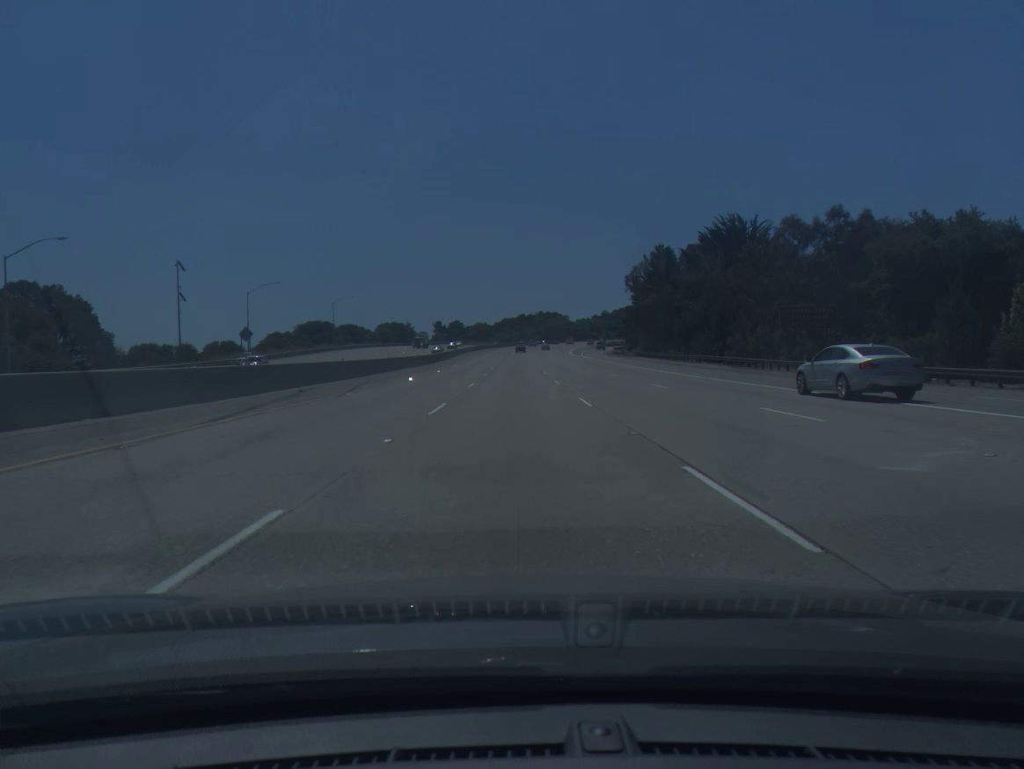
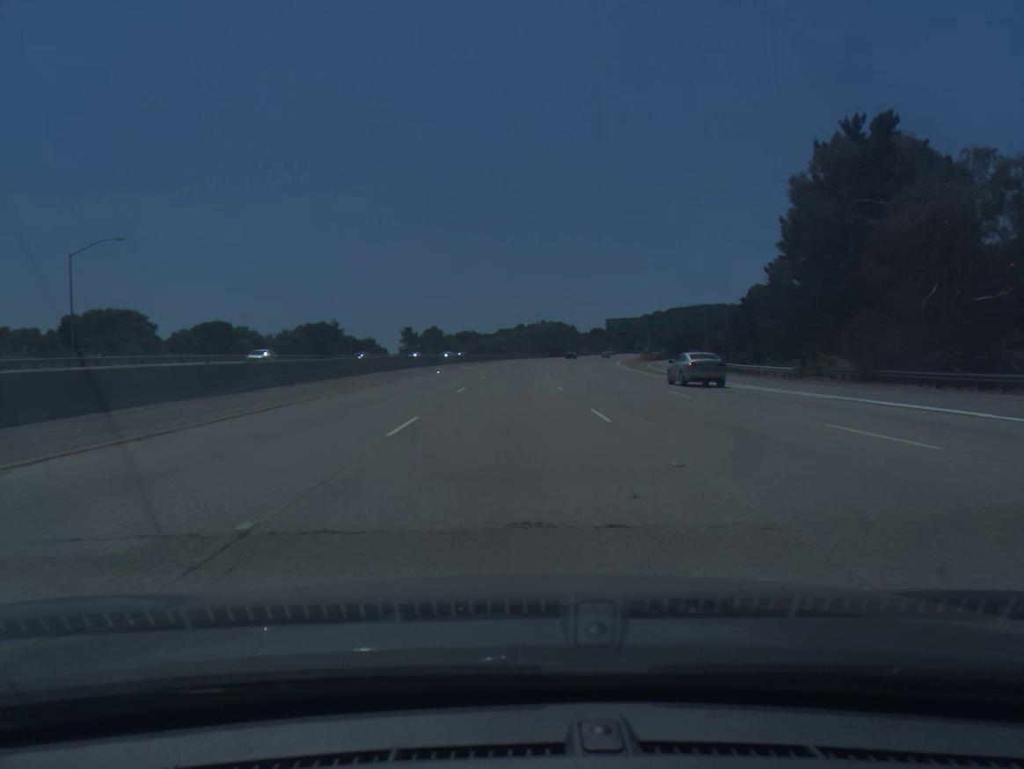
(-0.3, +90.1) m; 0°
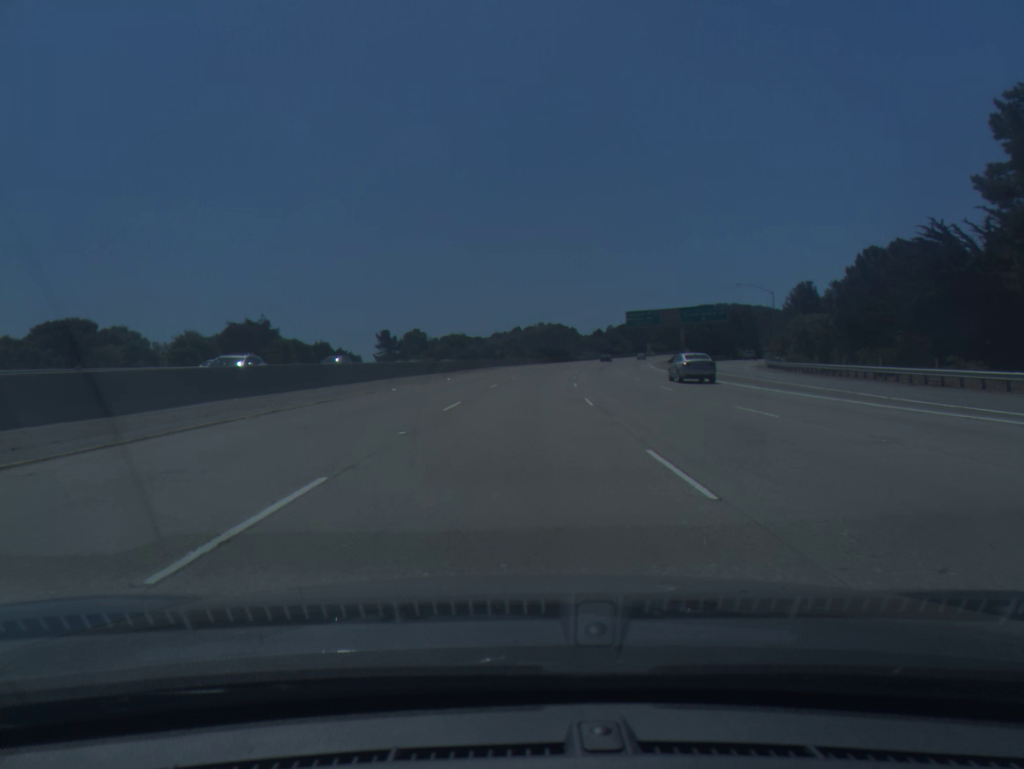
(0.0, +36.0) m; 0°
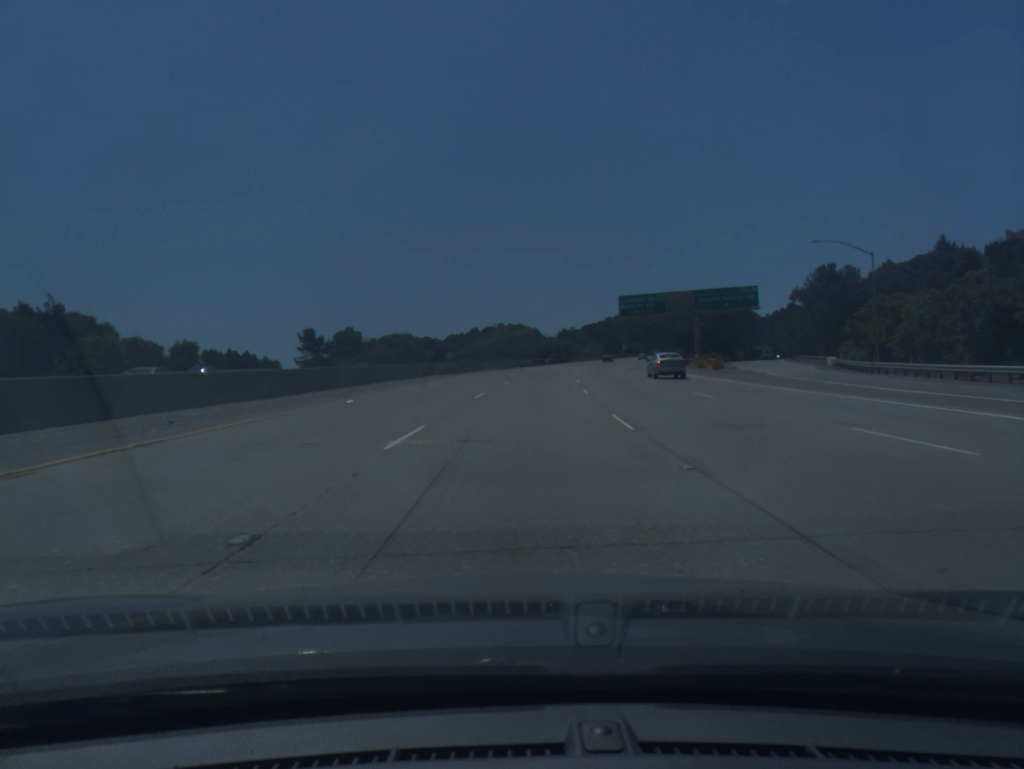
(+0.8, +36.1) m; +3°
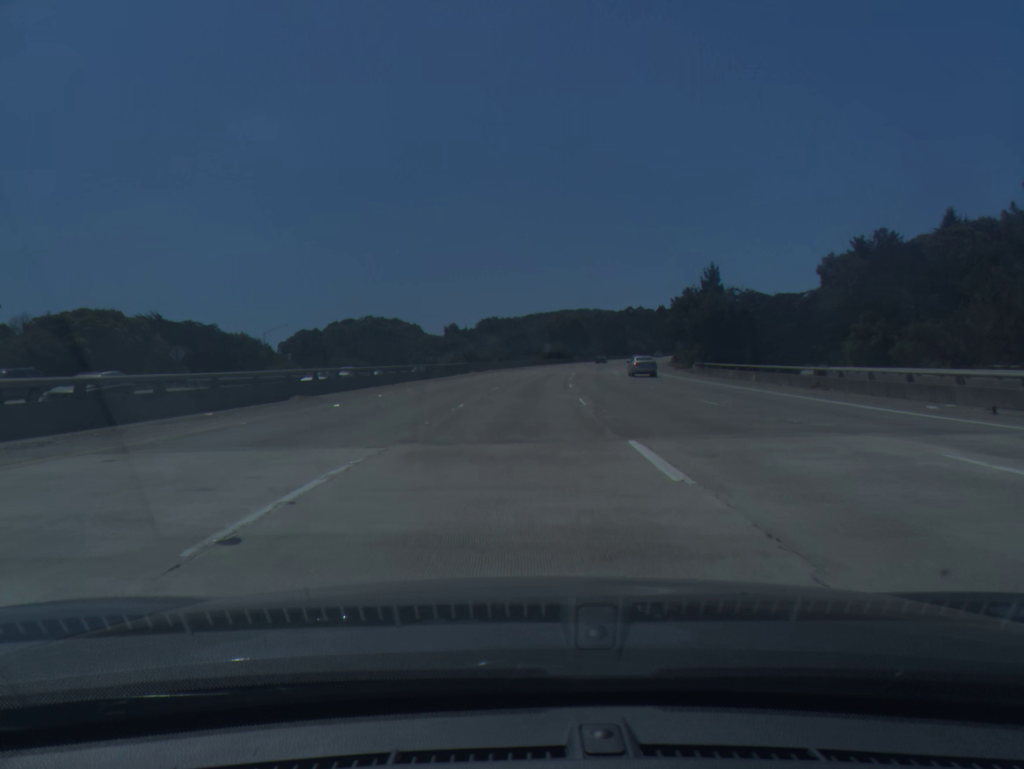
(+6.4, +90.5) m; +8°
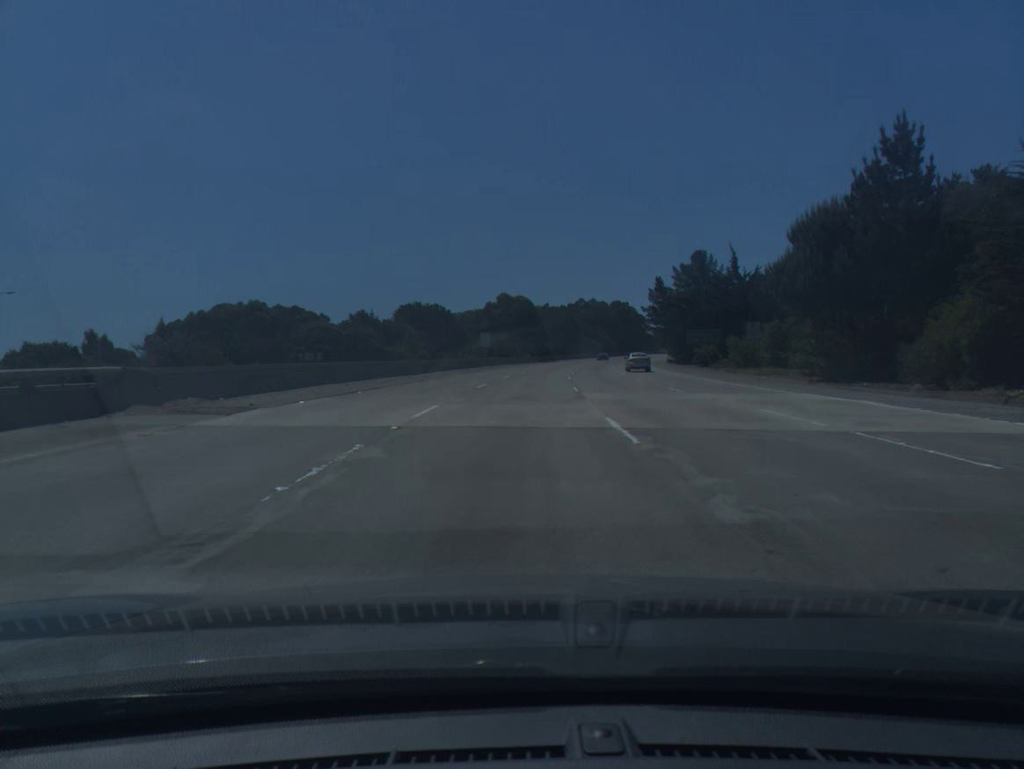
(+2.1, +54.7) m; +4°
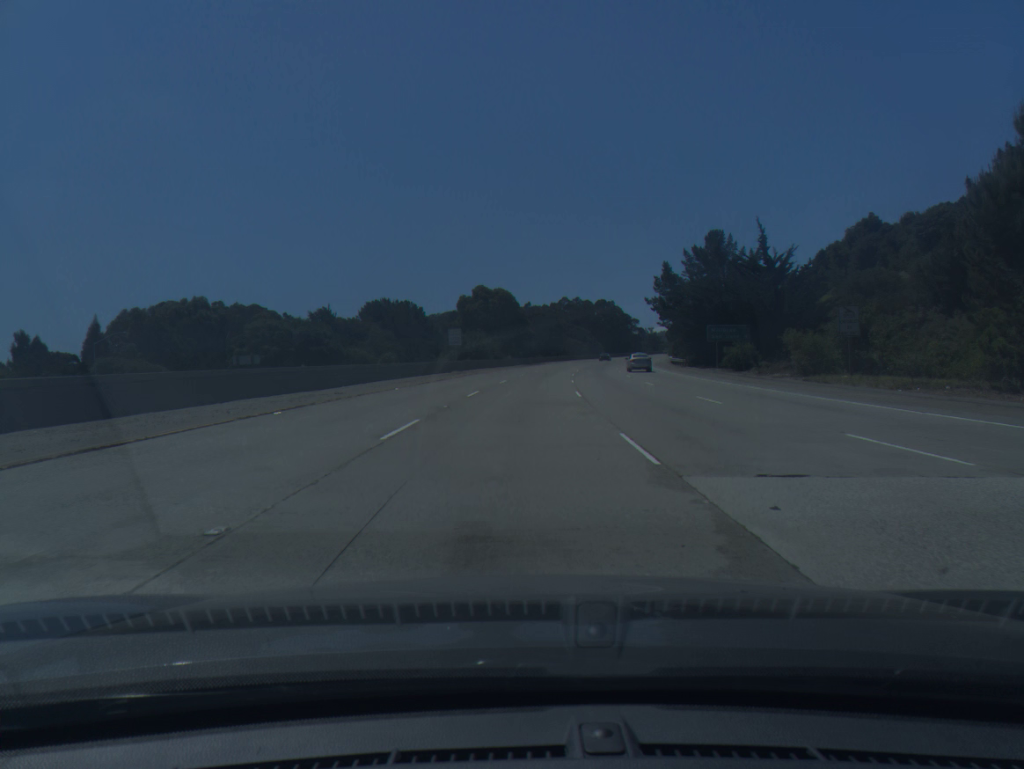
(+0.2, +18.3) m; +1°
